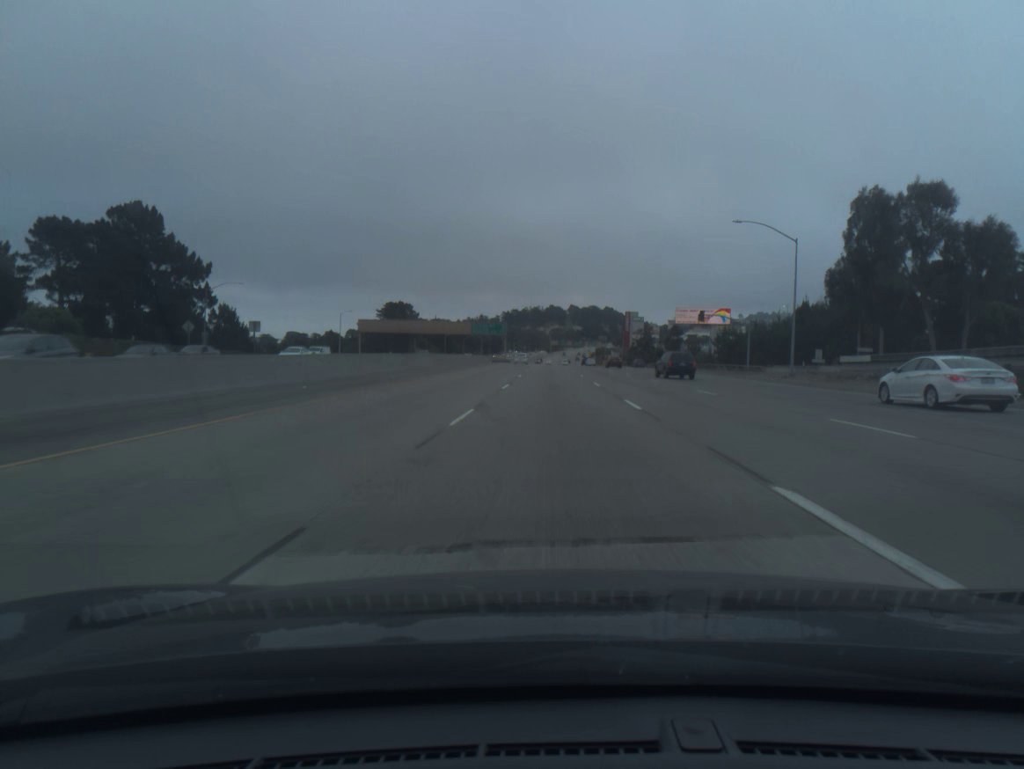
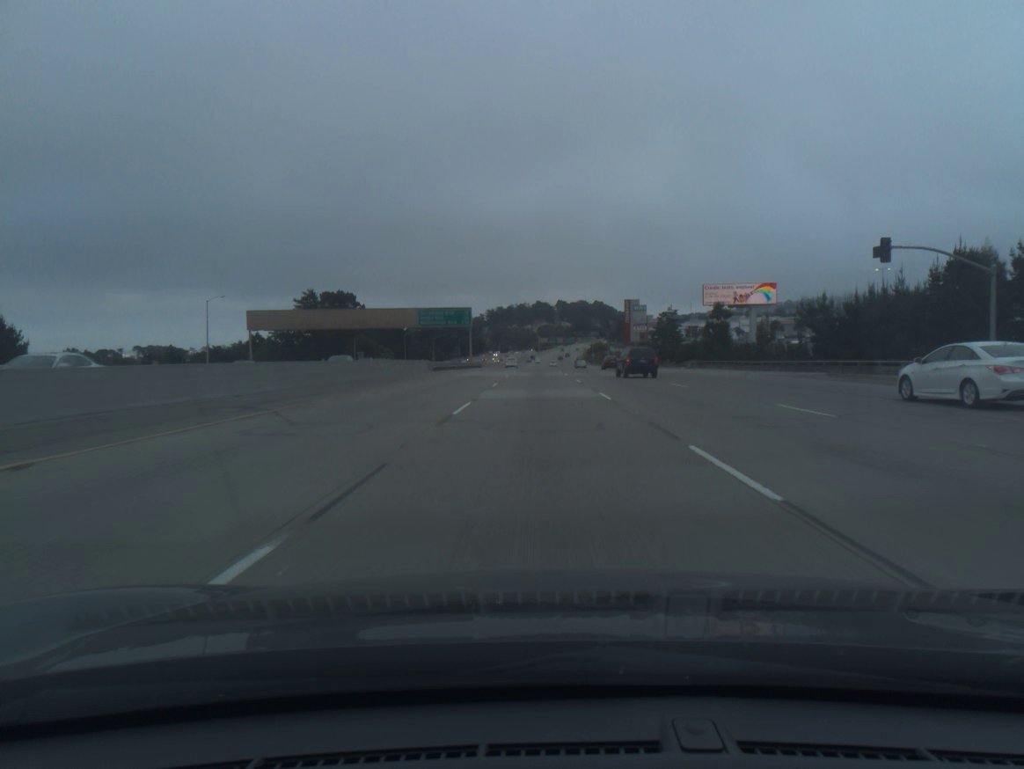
(+0.5, +55.4) m; +1°
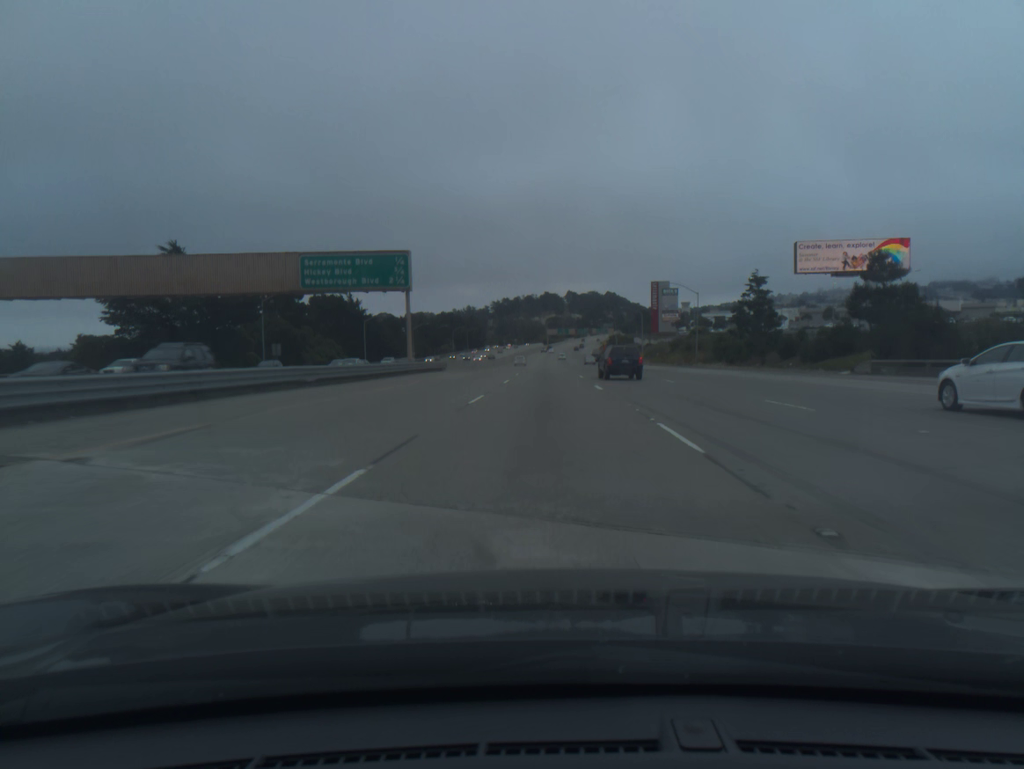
(-0.4, +55.3) m; -1°
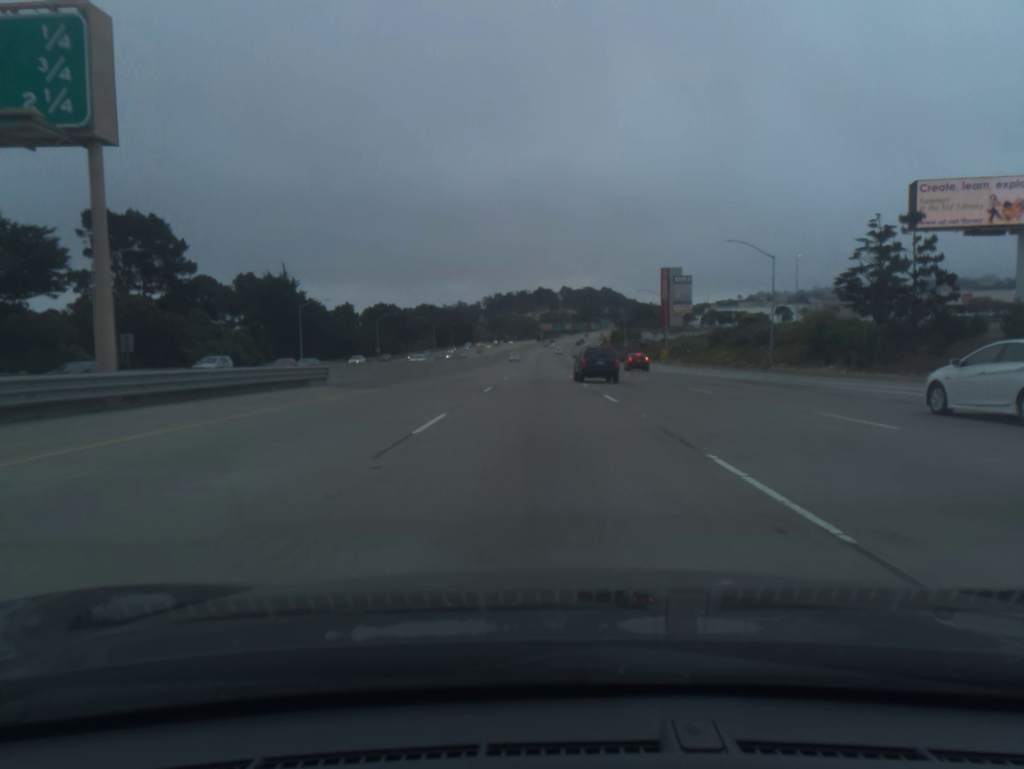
(+0.1, +36.8) m; 0°
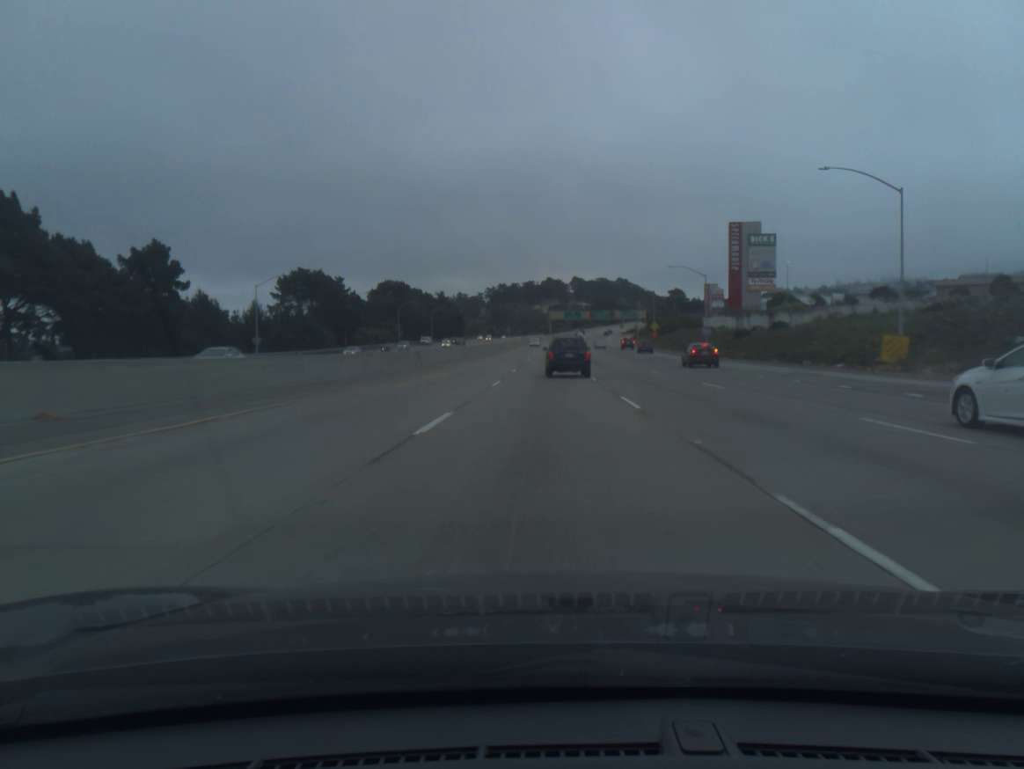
(-0.3, +73.6) m; 0°
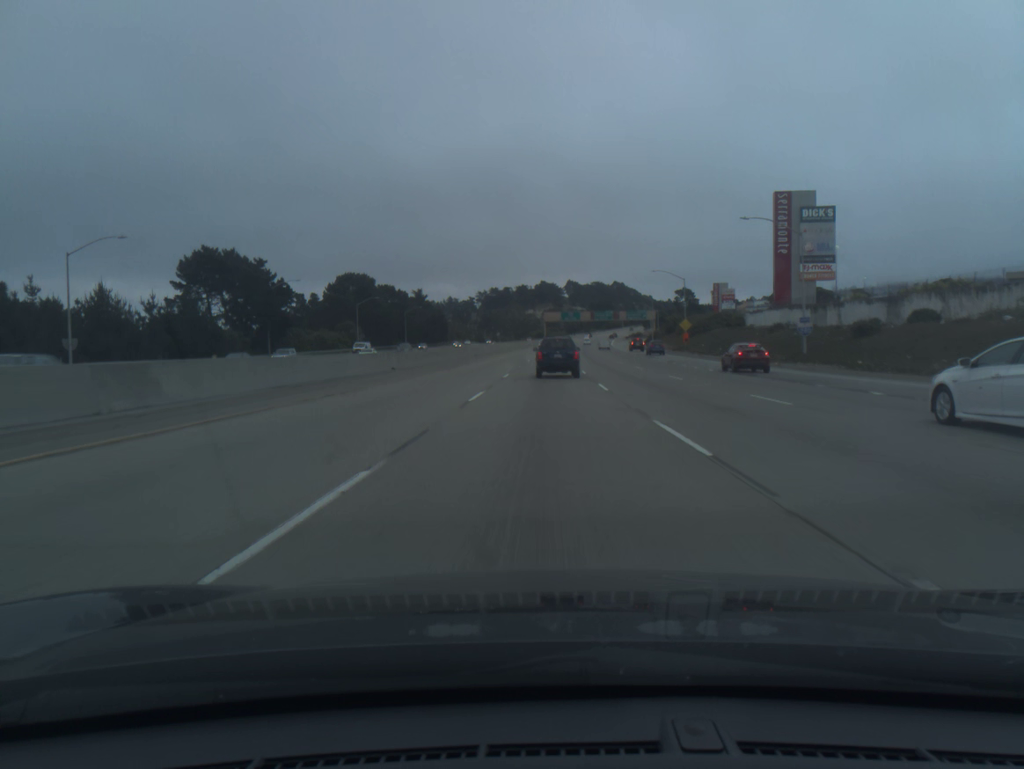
(+0.1, +36.3) m; 0°
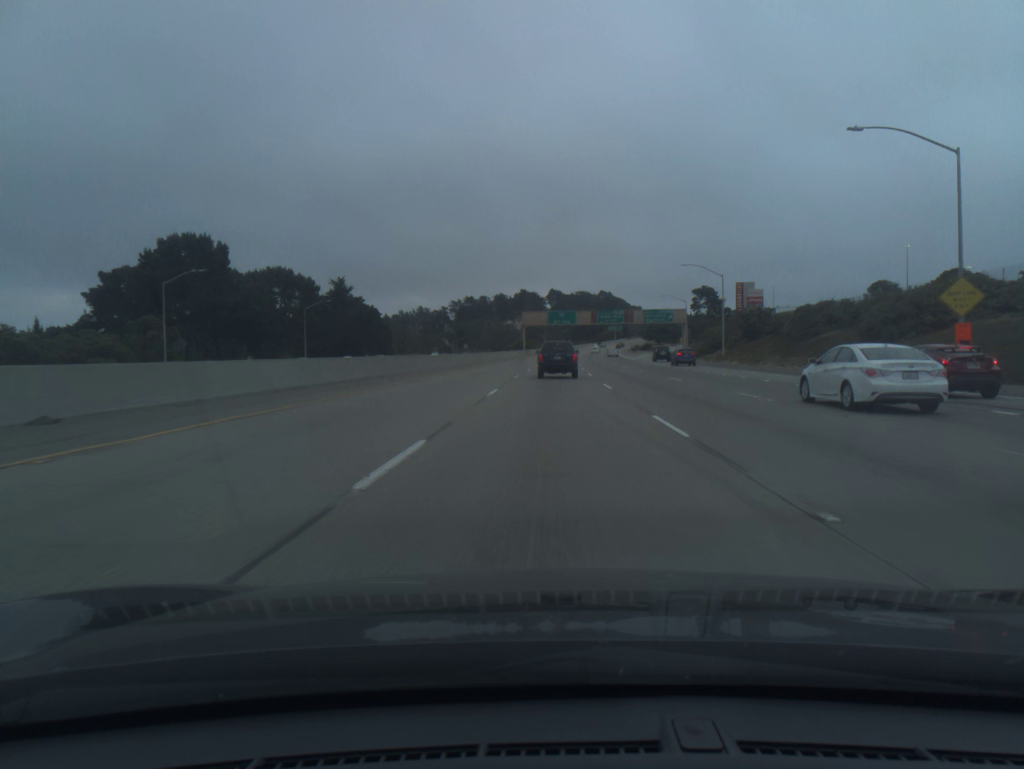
(+0.5, +70.9) m; +1°
